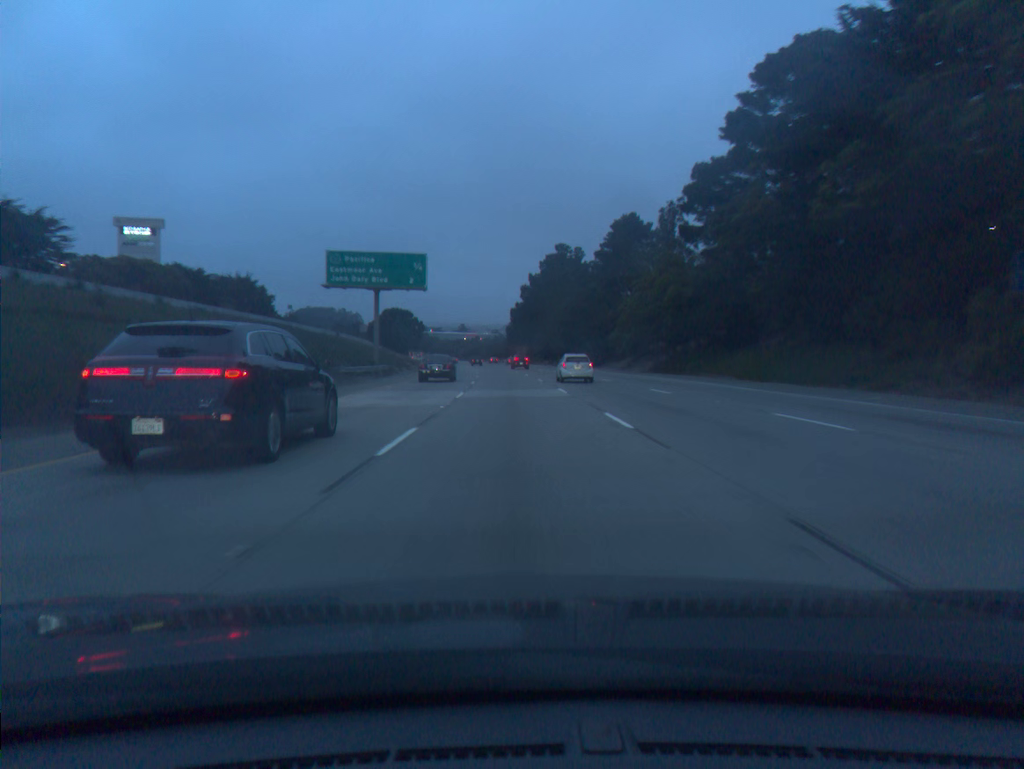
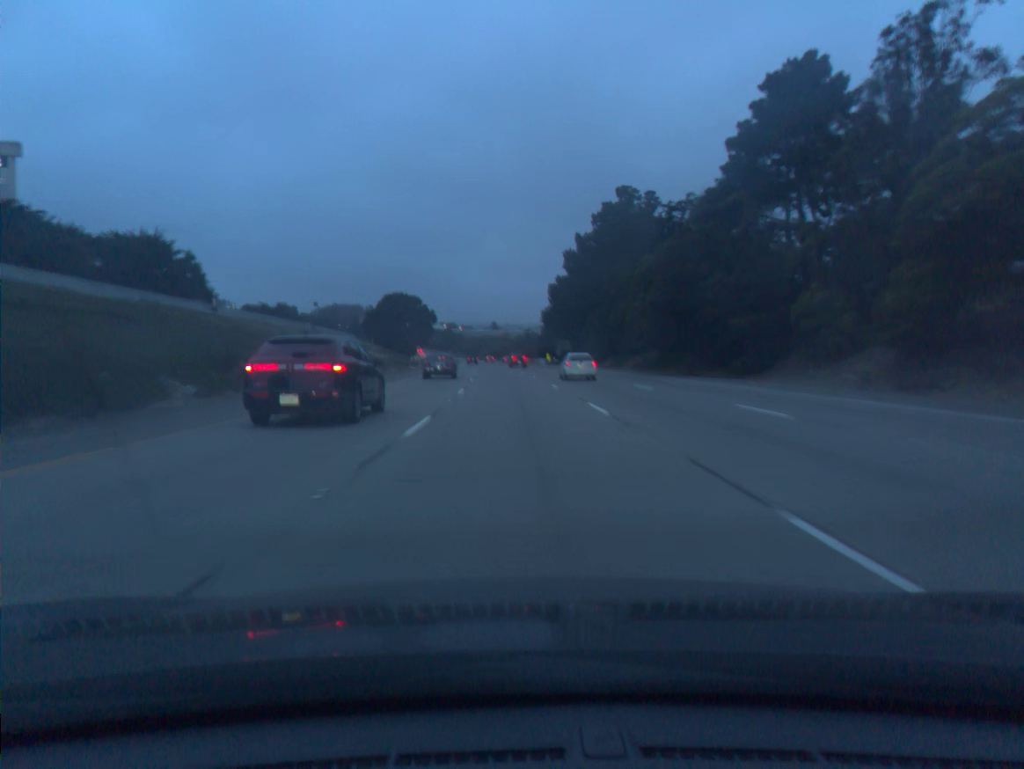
(-1.2, +55.2) m; -2°
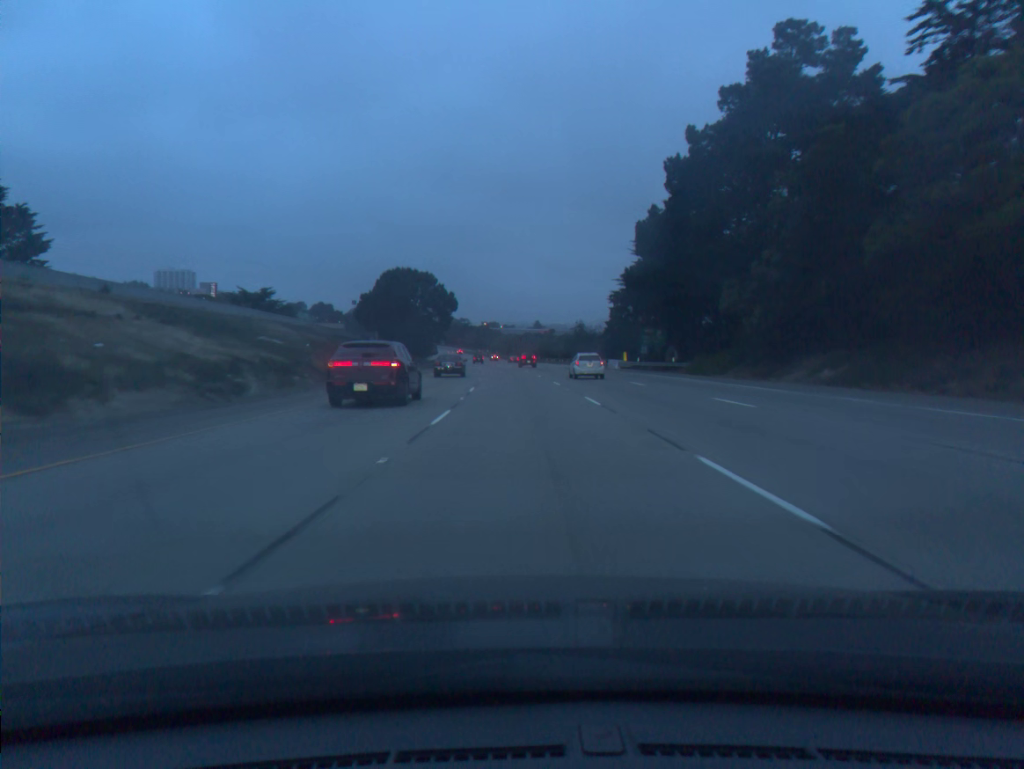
(-1.4, +54.9) m; -3°
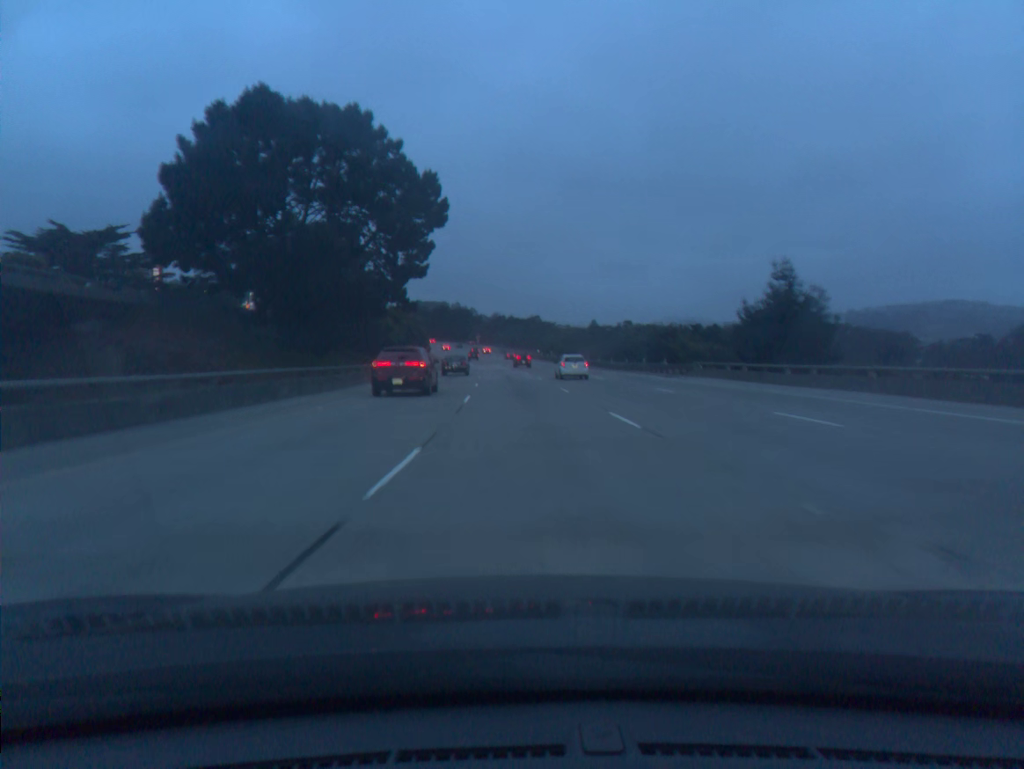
(-3.1, +92.9) m; -4°
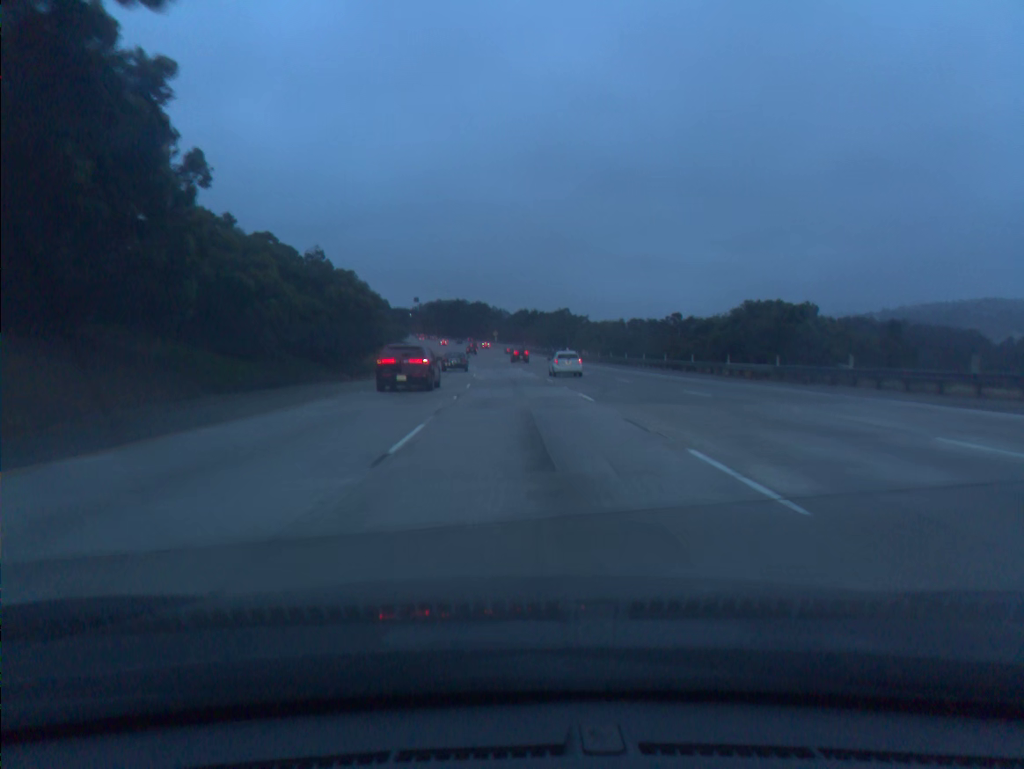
(-0.5, +38.7) m; -2°
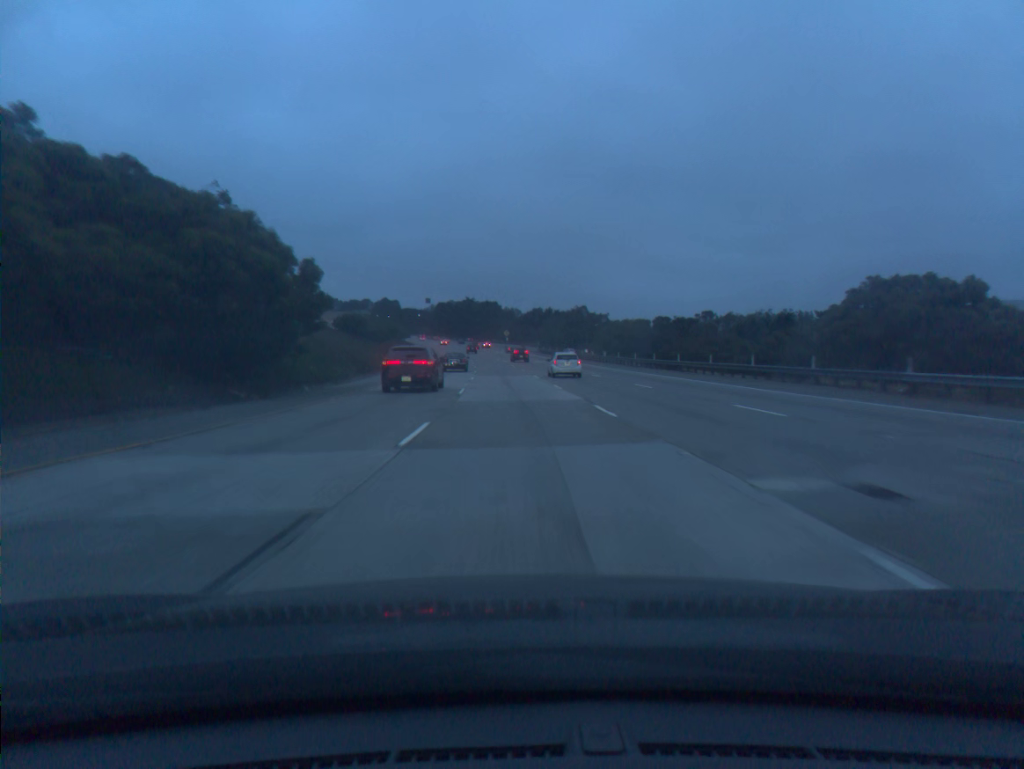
(-0.2, +19.5) m; -1°
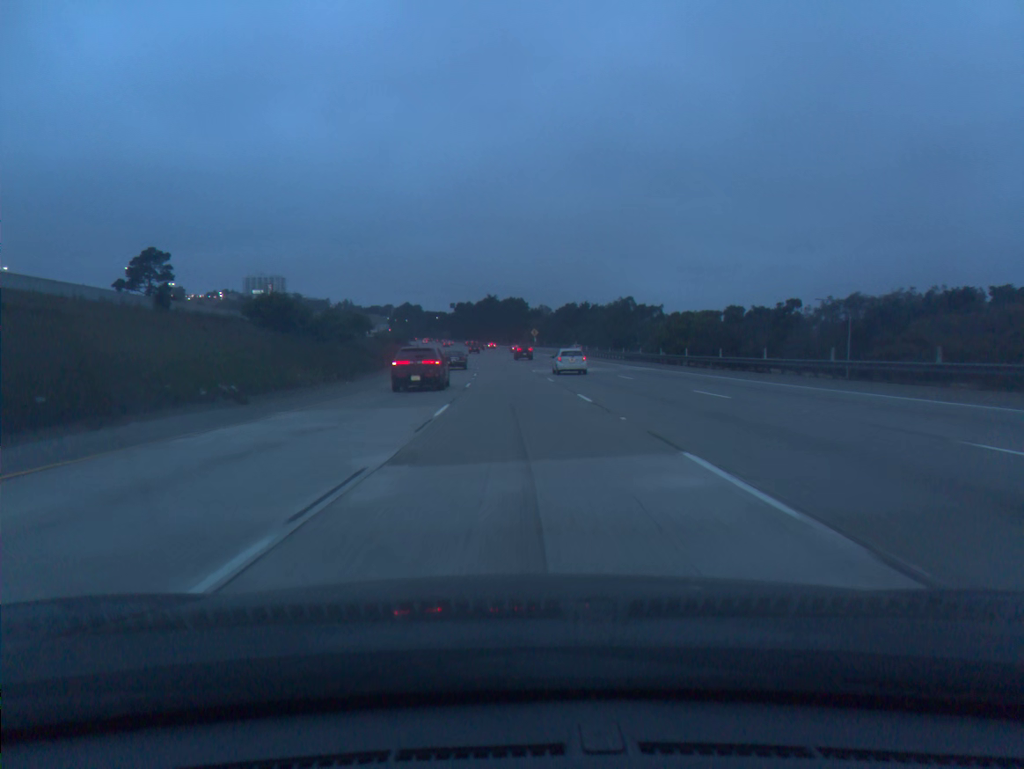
(-0.7, +39.3) m; -2°
